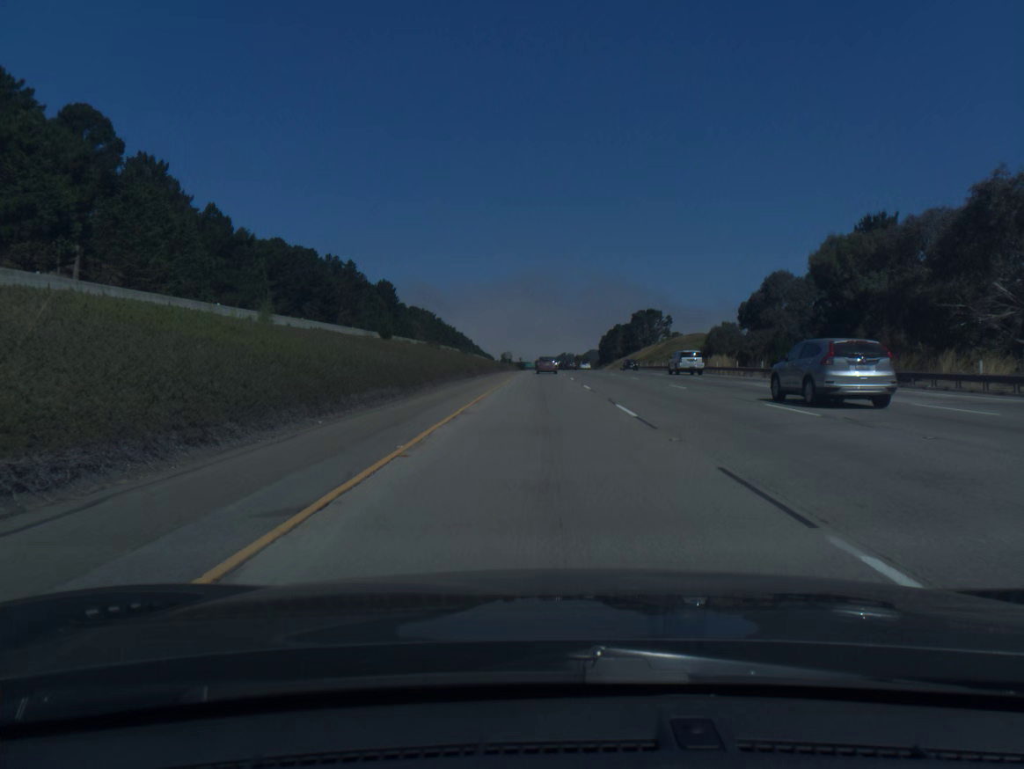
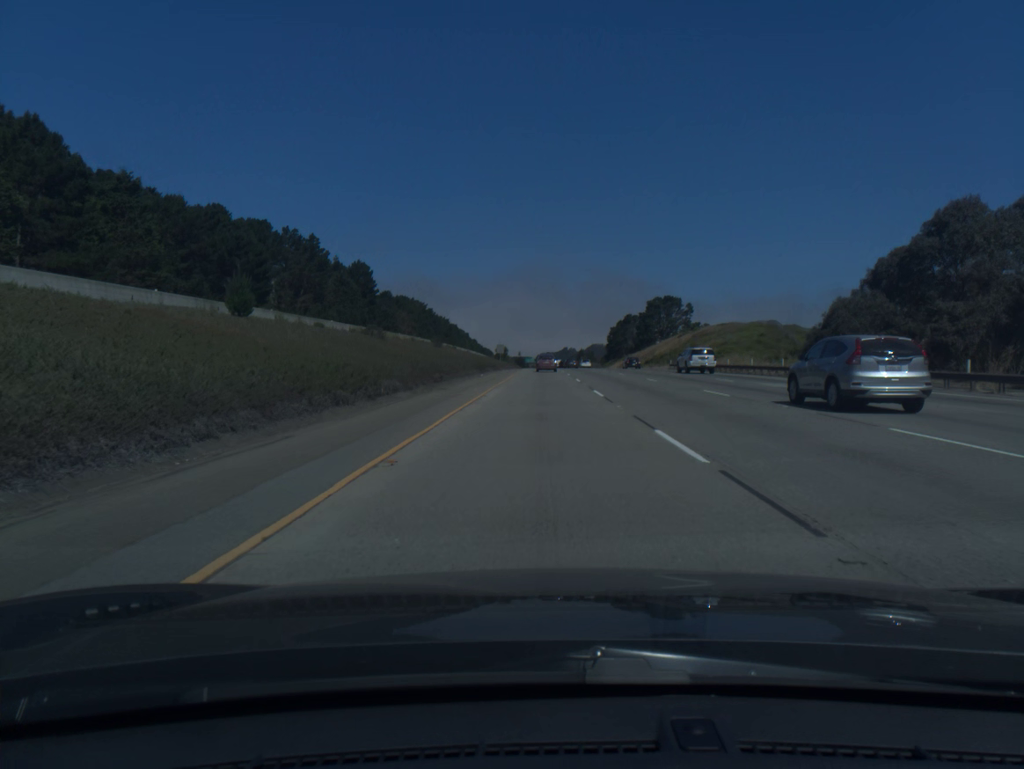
(0.0, +36.1) m; 0°
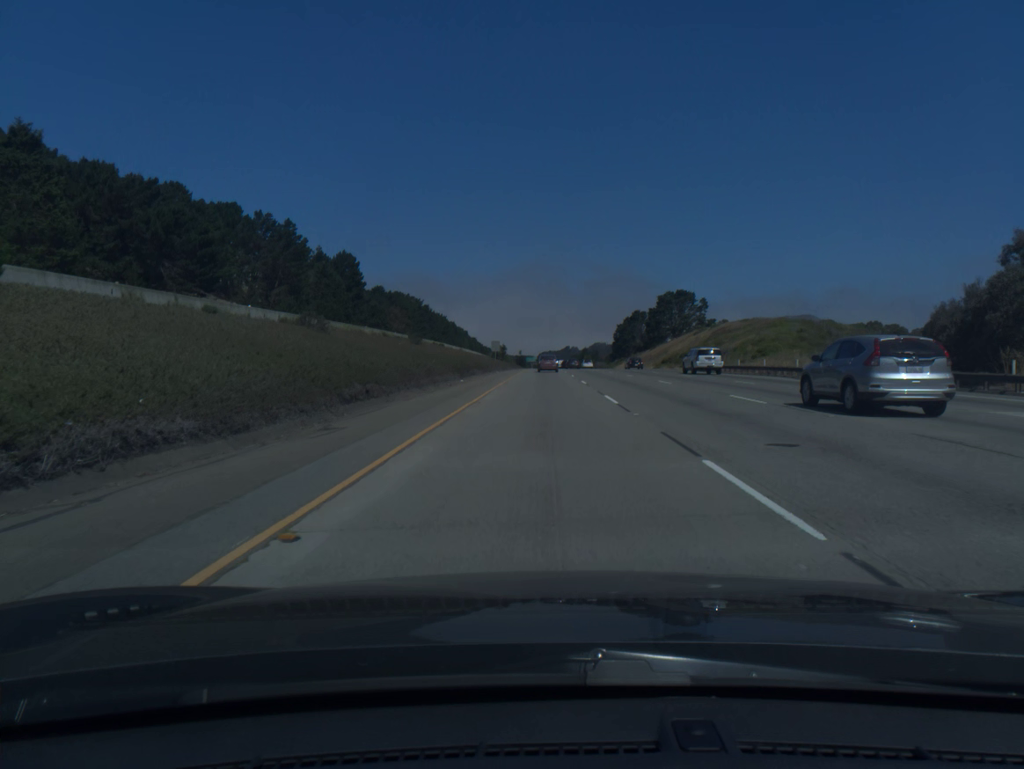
(0.0, +18.1) m; 0°
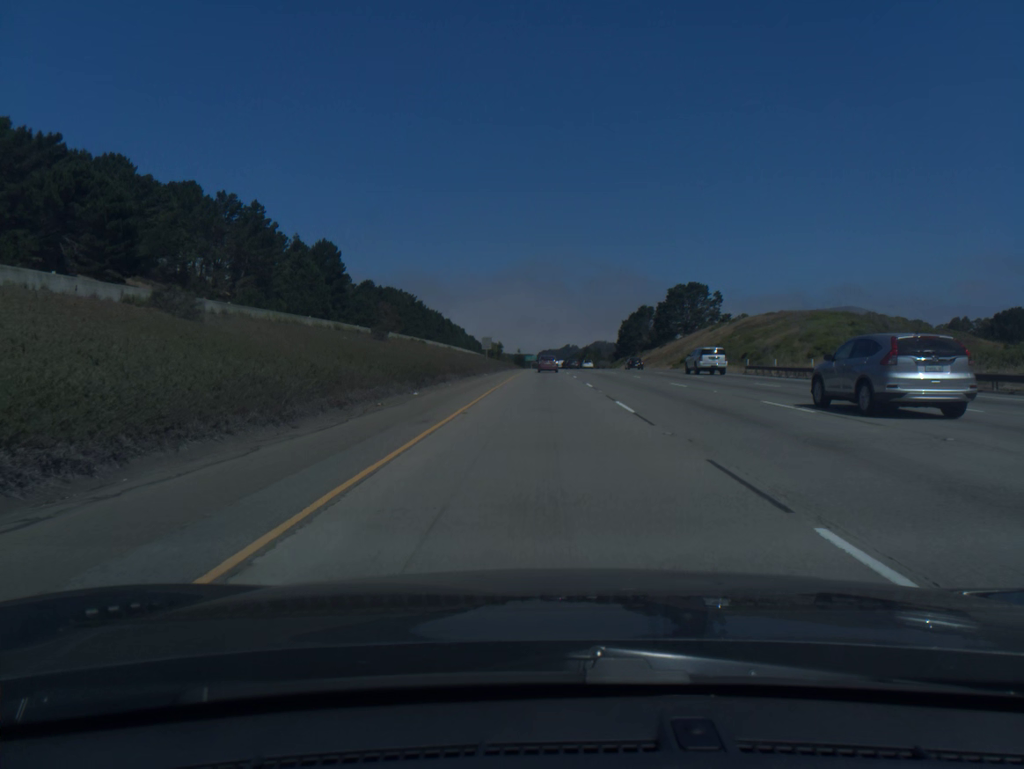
(0.0, +18.0) m; 0°
